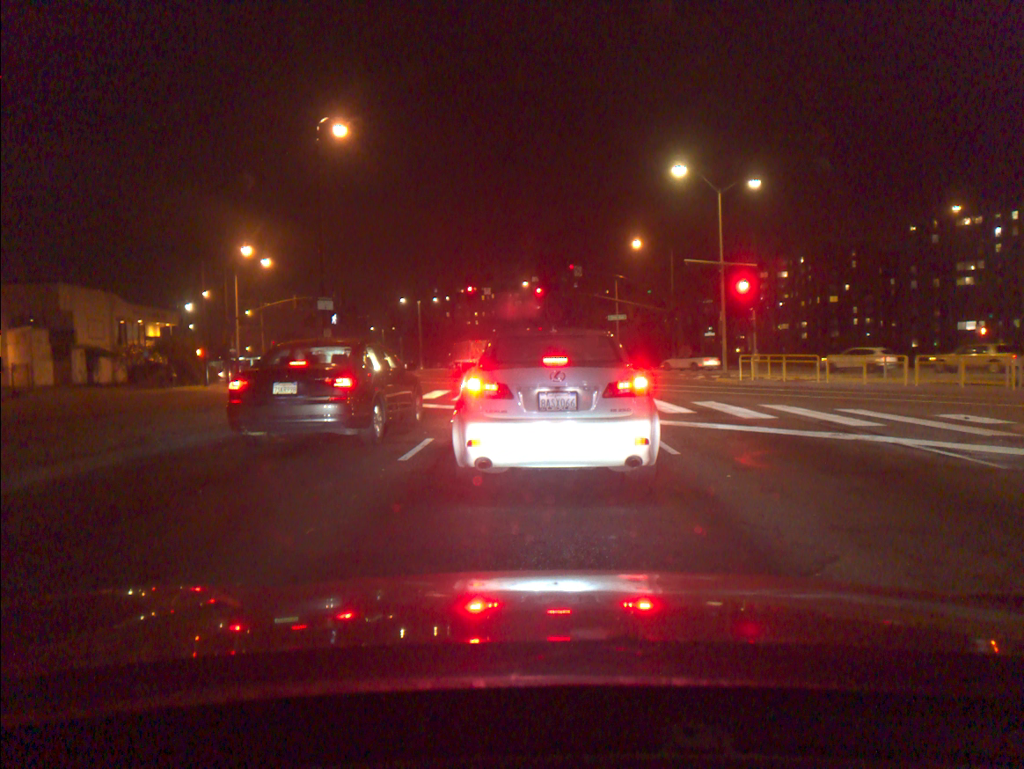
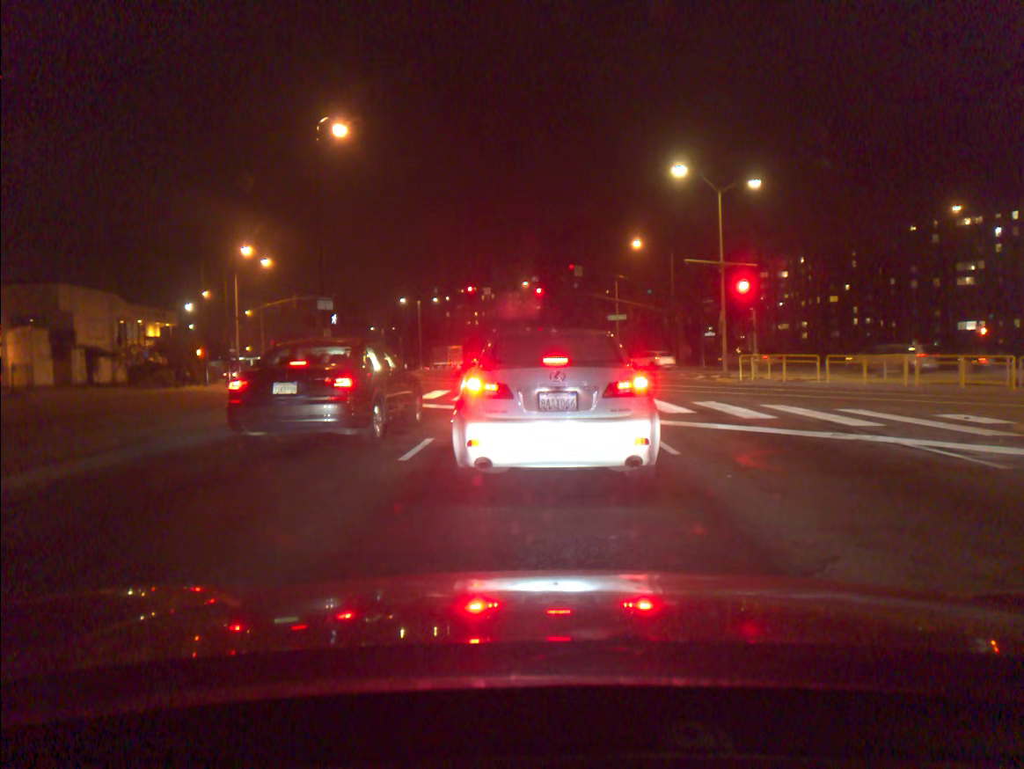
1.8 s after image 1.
(0.0, 0.0) m; 0°
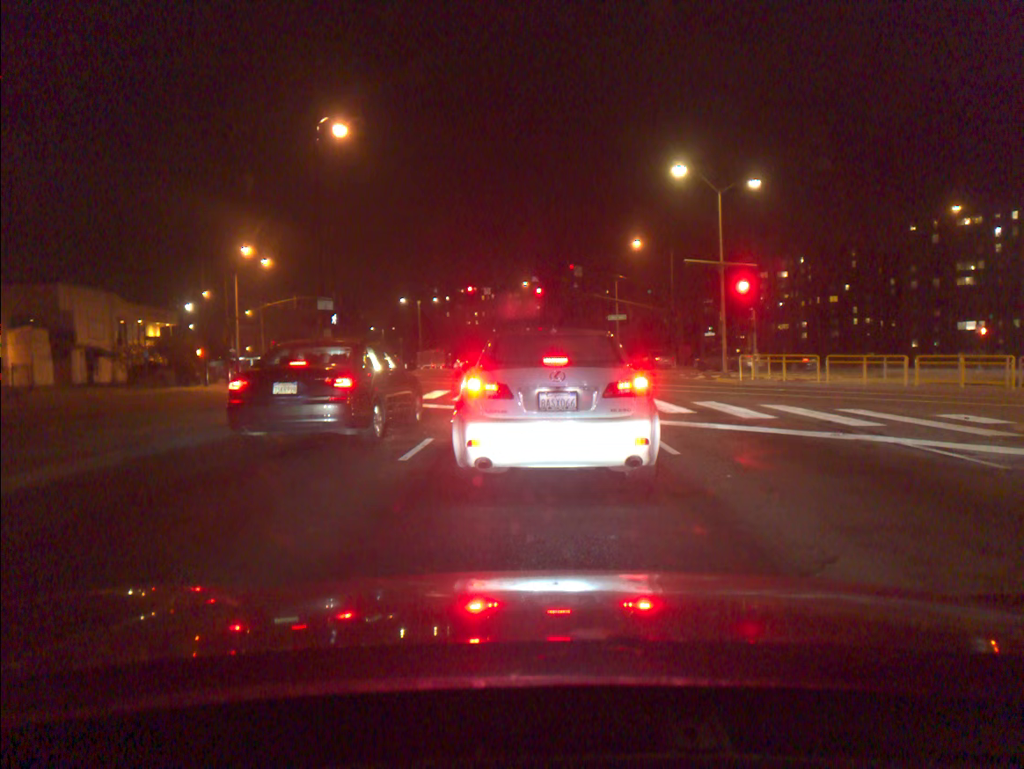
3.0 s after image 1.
(0.0, 0.0) m; 0°
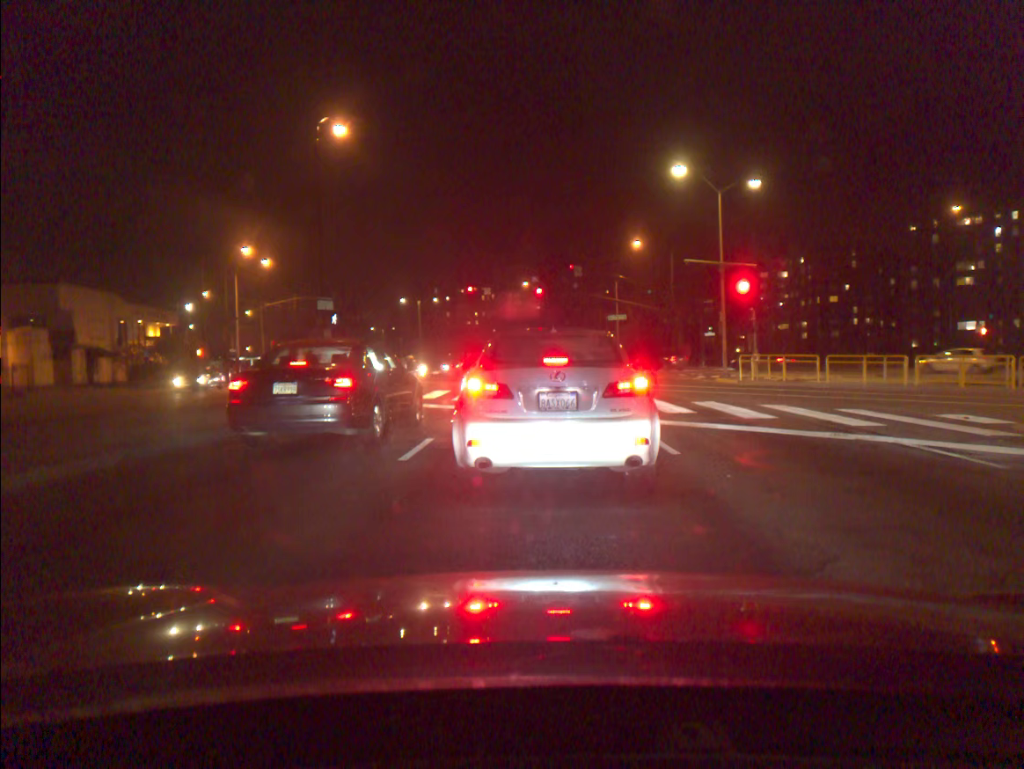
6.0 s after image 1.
(0.0, 0.0) m; 0°
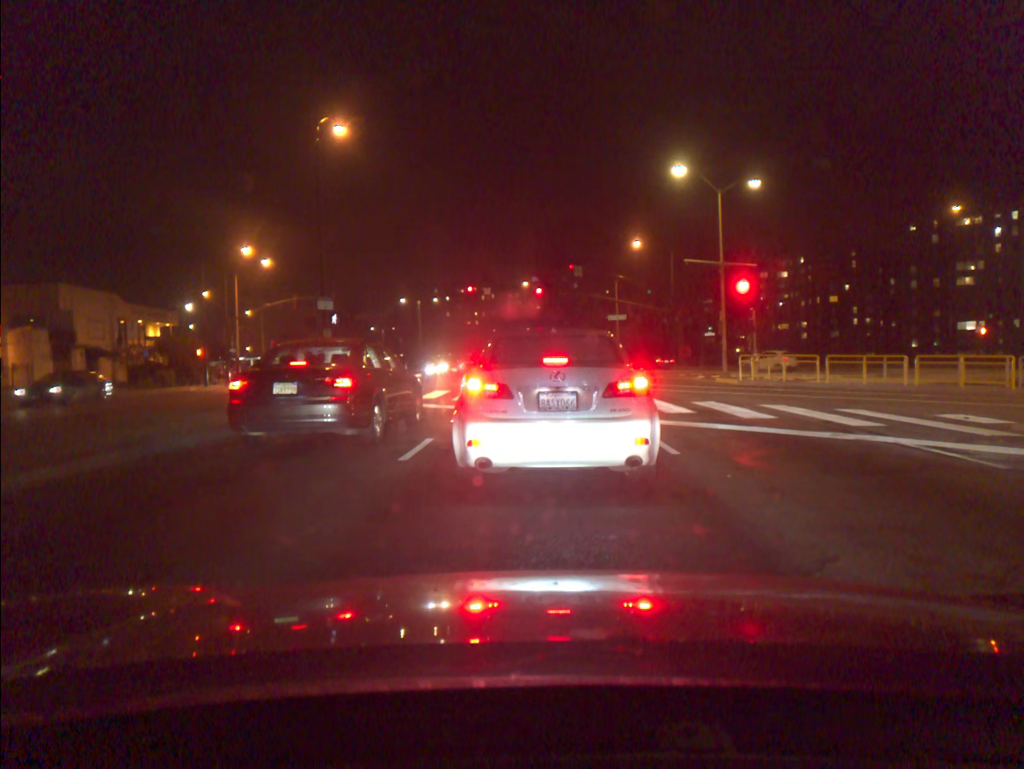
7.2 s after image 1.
(0.0, 0.0) m; 0°
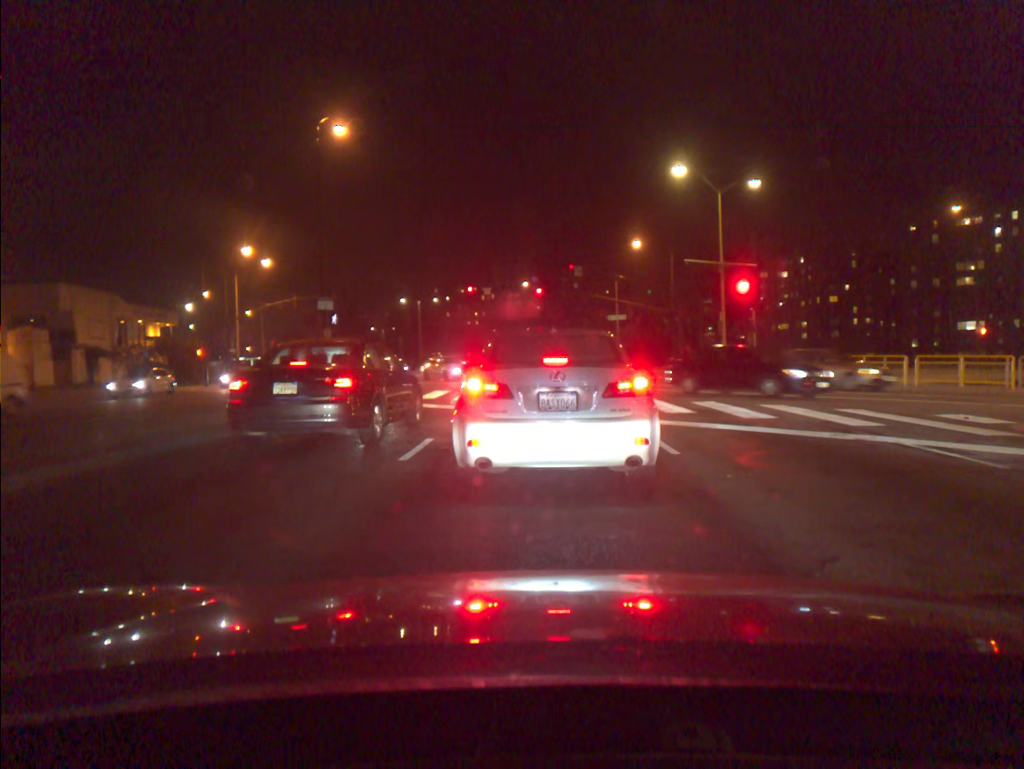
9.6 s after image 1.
(0.0, 0.0) m; 0°
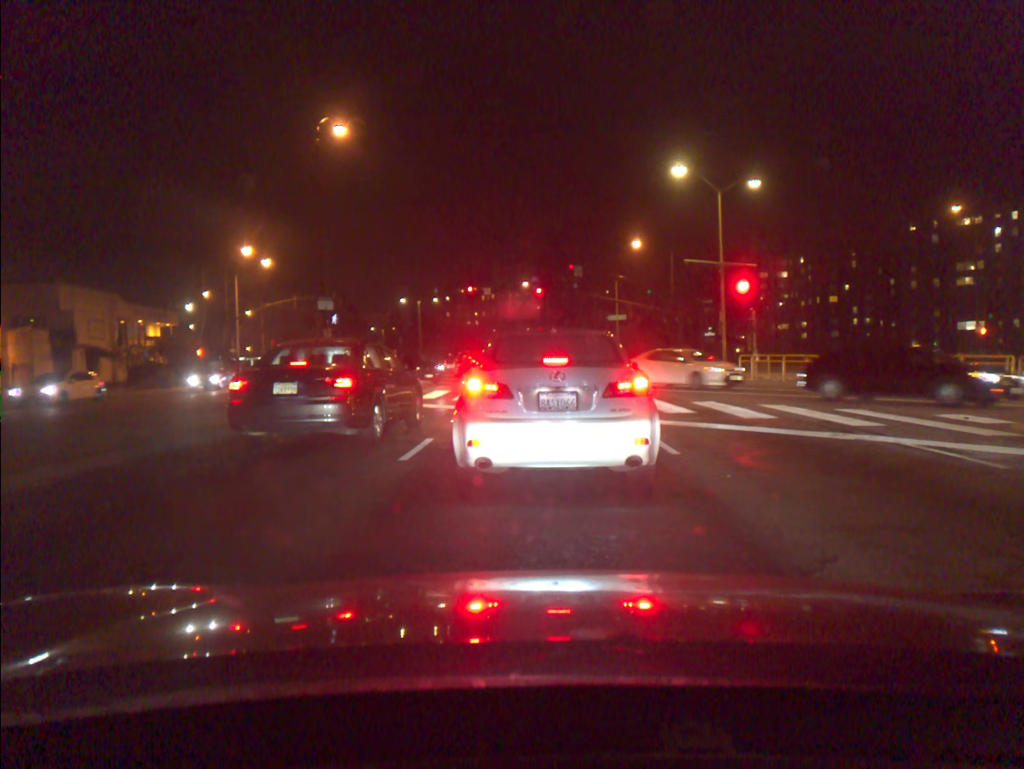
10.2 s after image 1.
(0.0, 0.0) m; 0°
